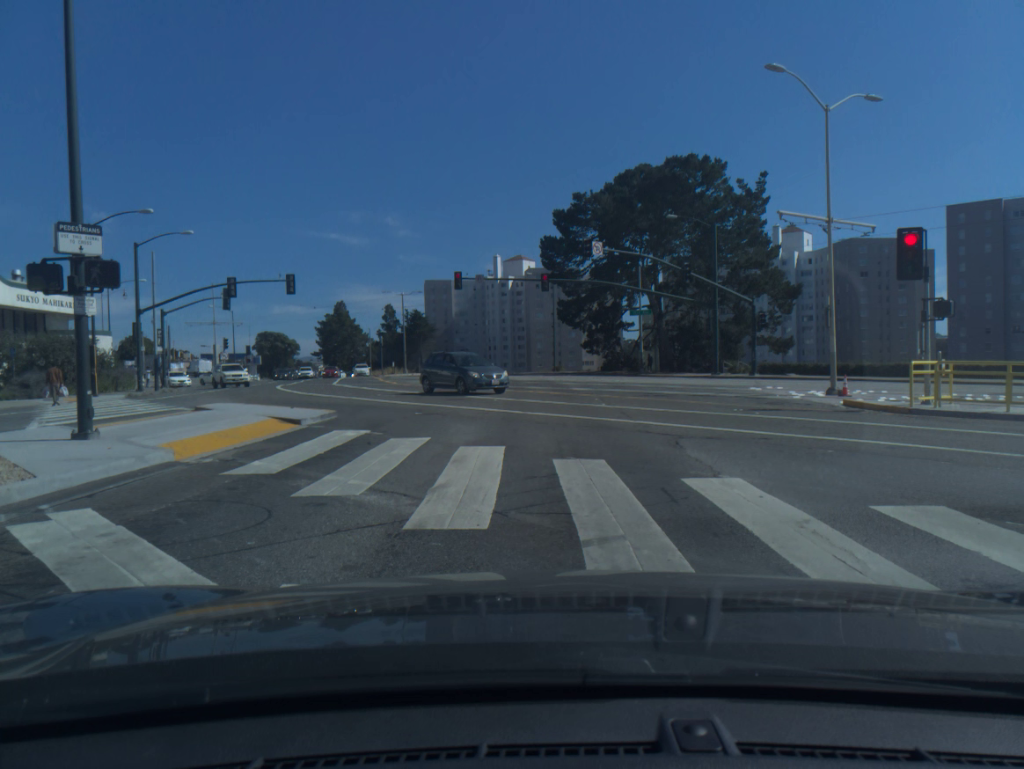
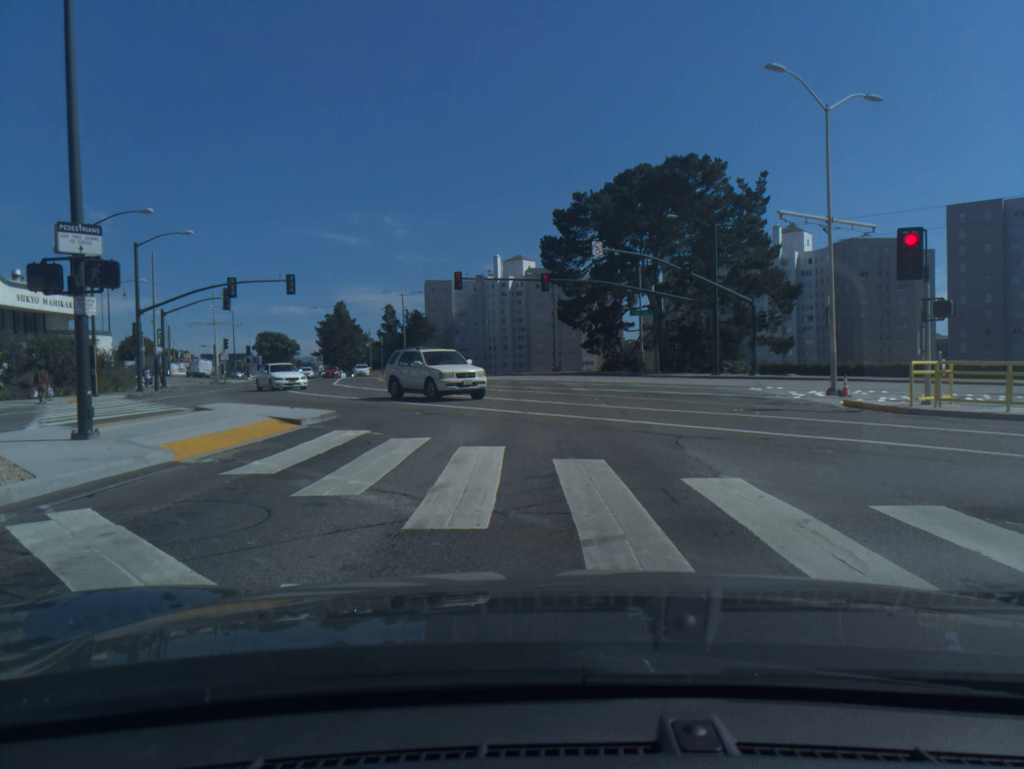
(0.0, 0.0) m; 0°
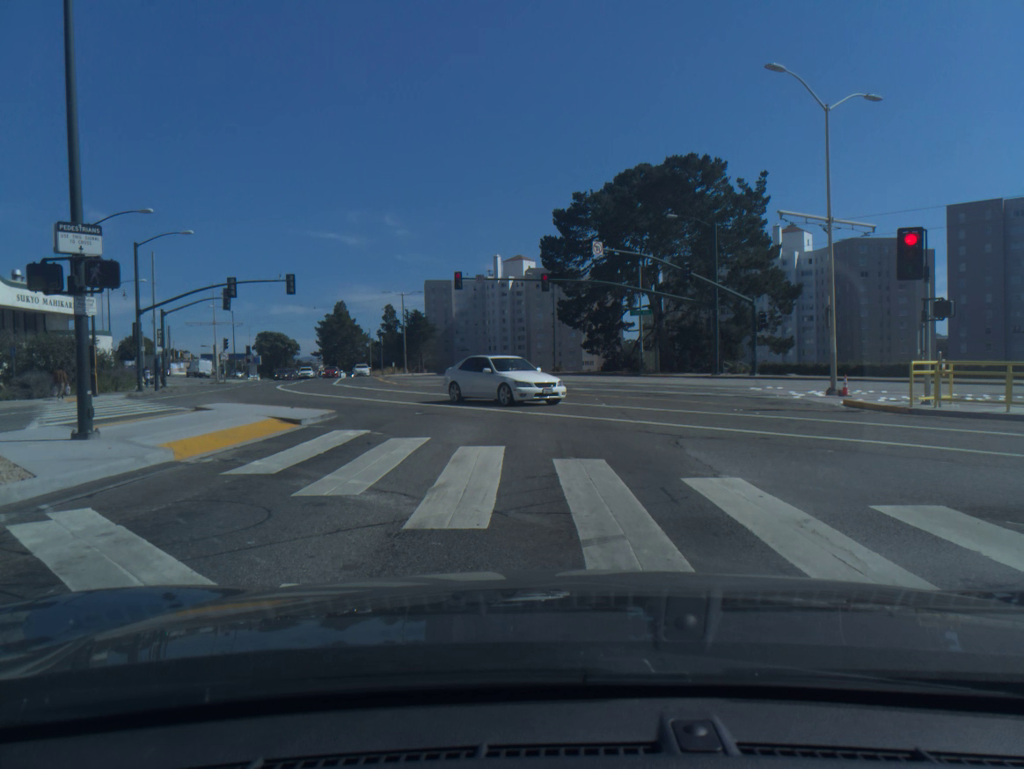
(0.0, 0.0) m; 0°
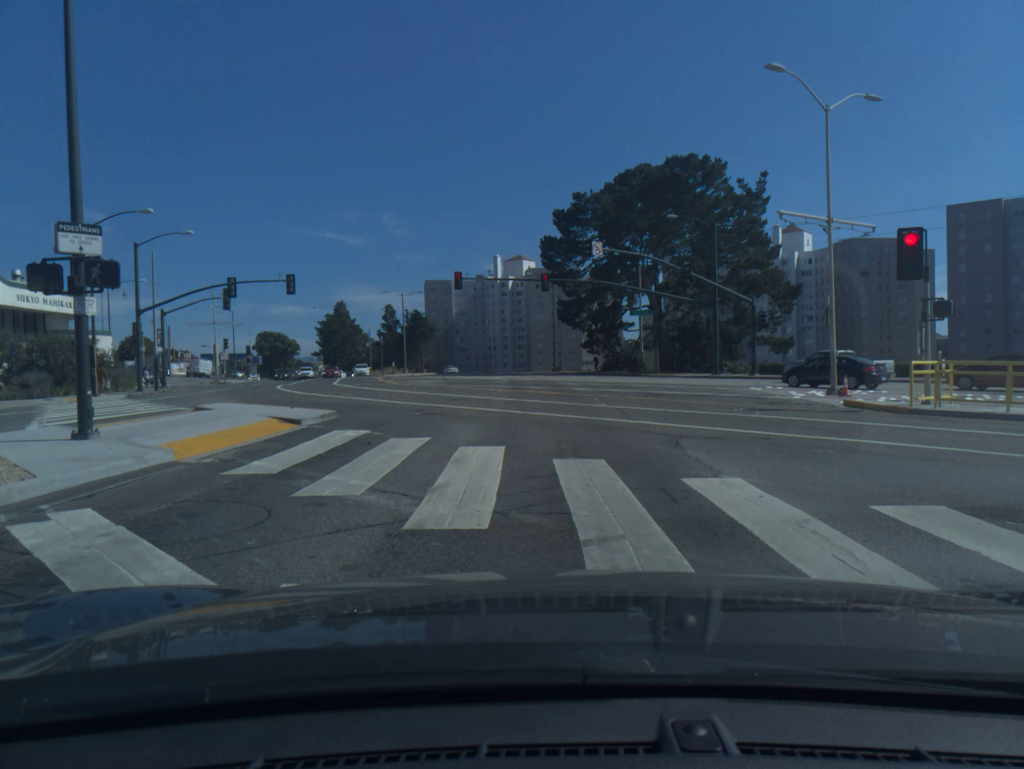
(0.0, 0.0) m; 0°
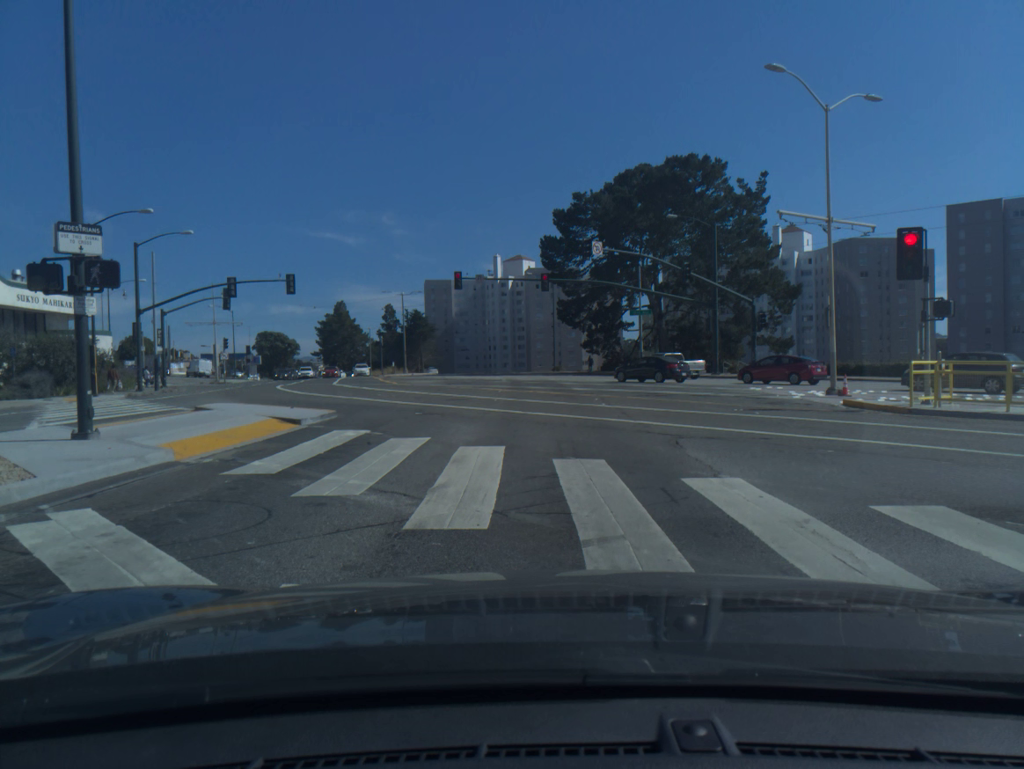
(0.0, 0.0) m; 0°
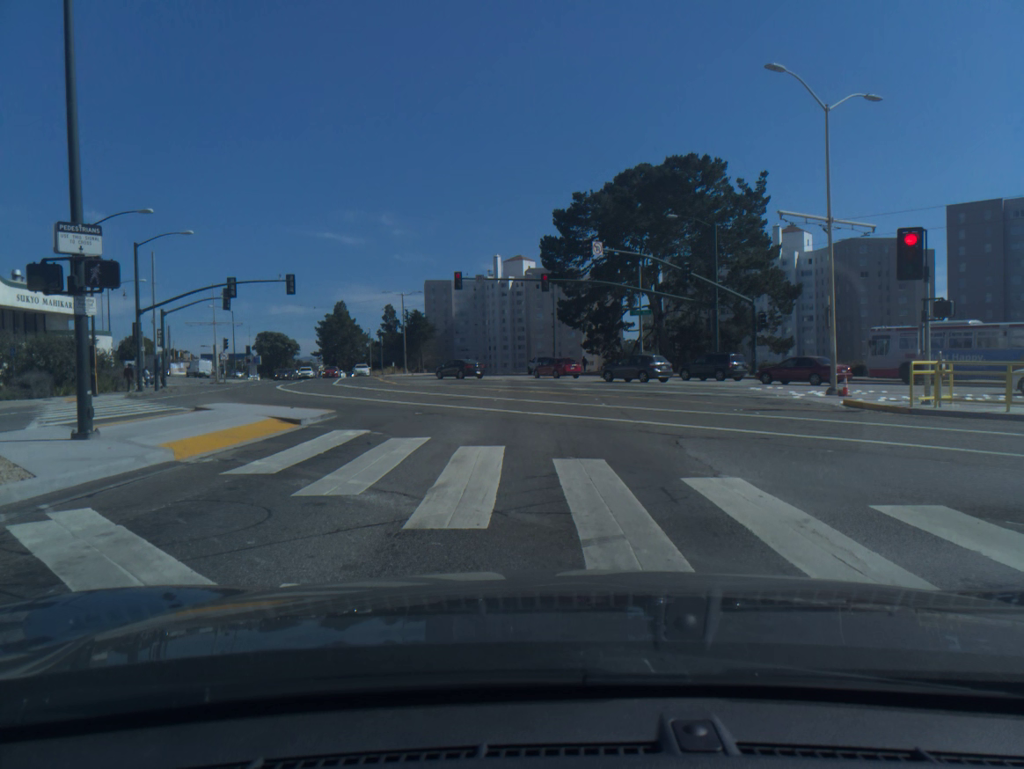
(0.0, 0.0) m; 0°
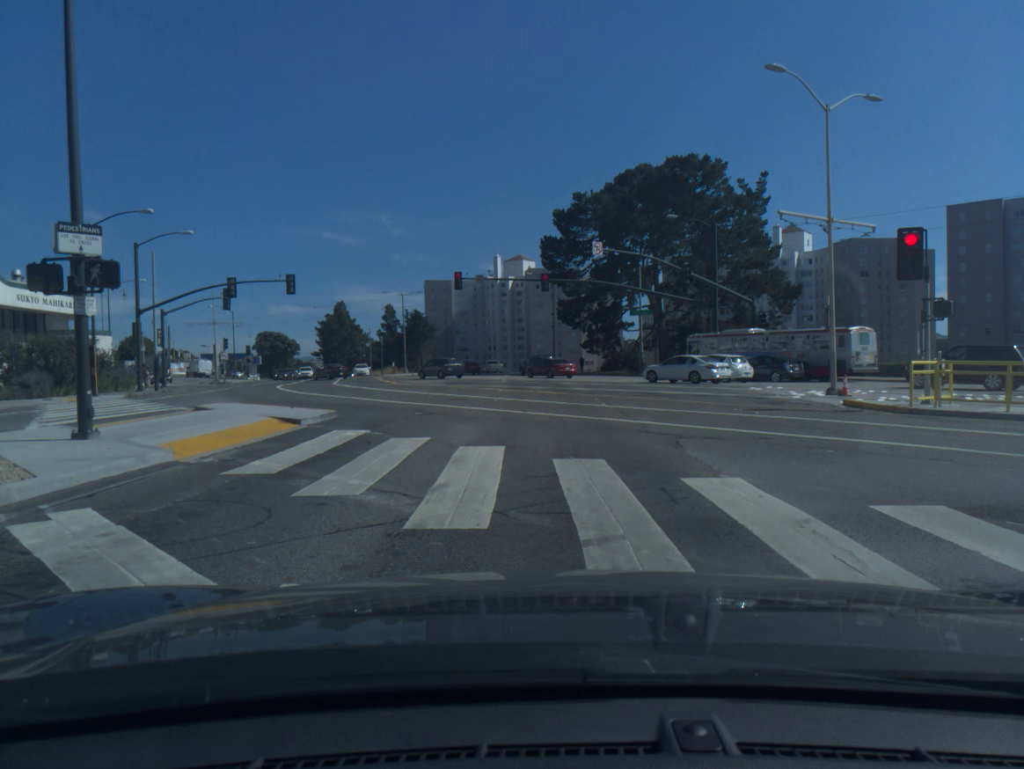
(0.0, 0.0) m; 0°
